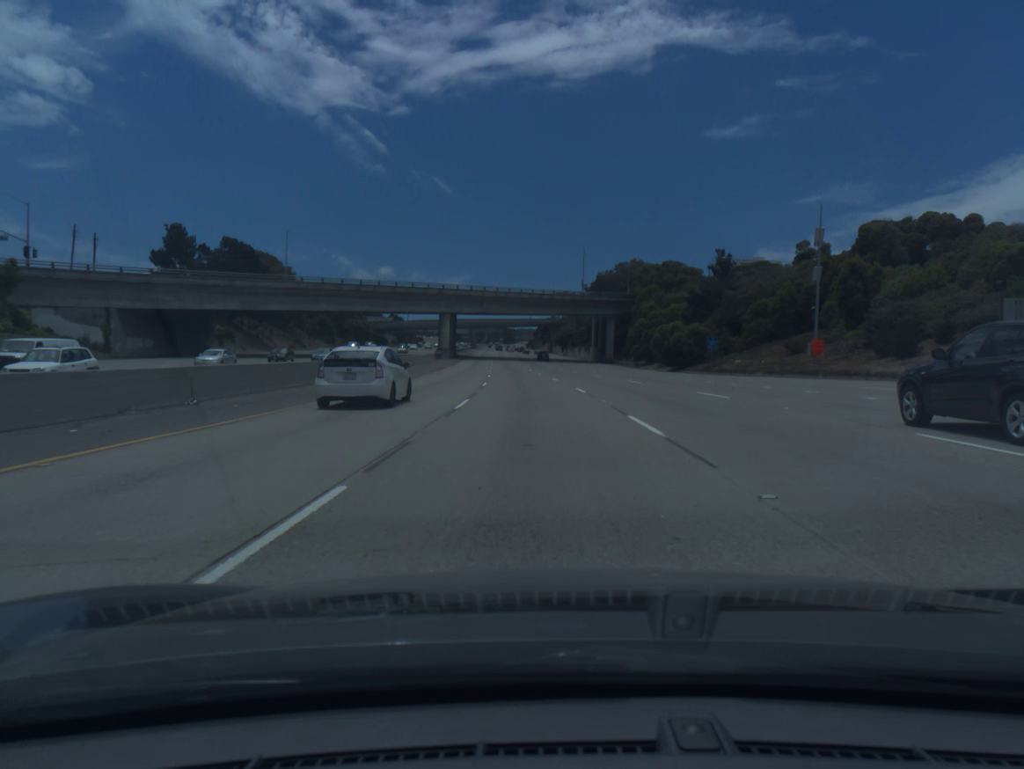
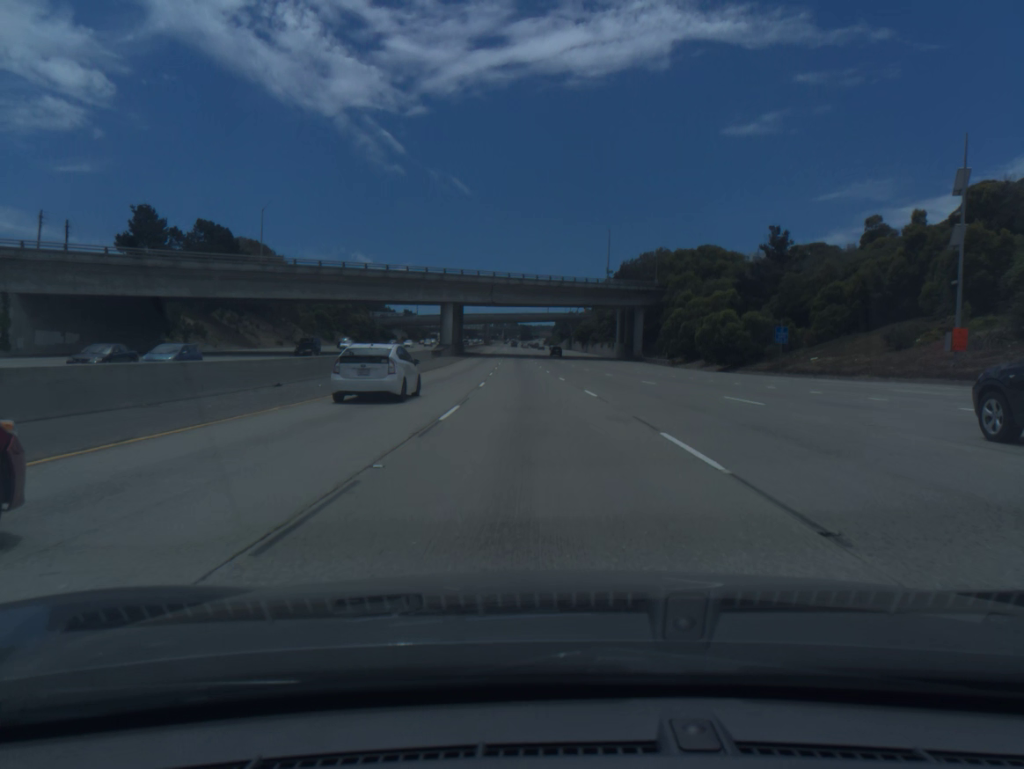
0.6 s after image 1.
(-0.2, +18.1) m; -1°
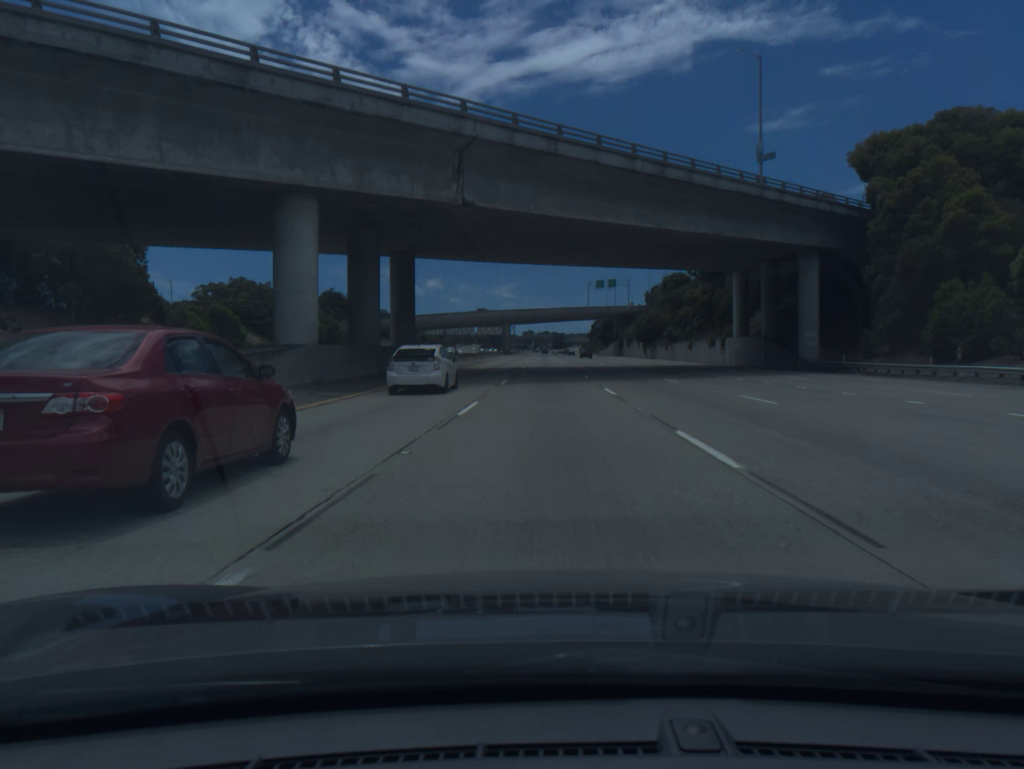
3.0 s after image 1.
(-2.2, +72.6) m; -2°
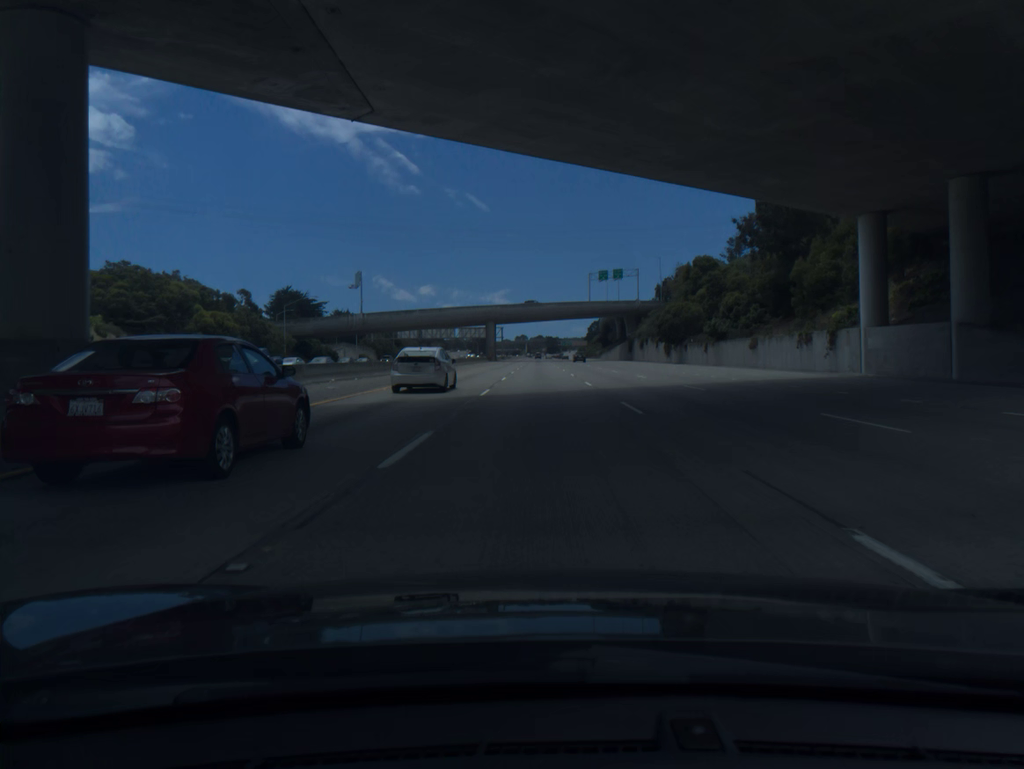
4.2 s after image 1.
(+0.1, +36.2) m; 0°
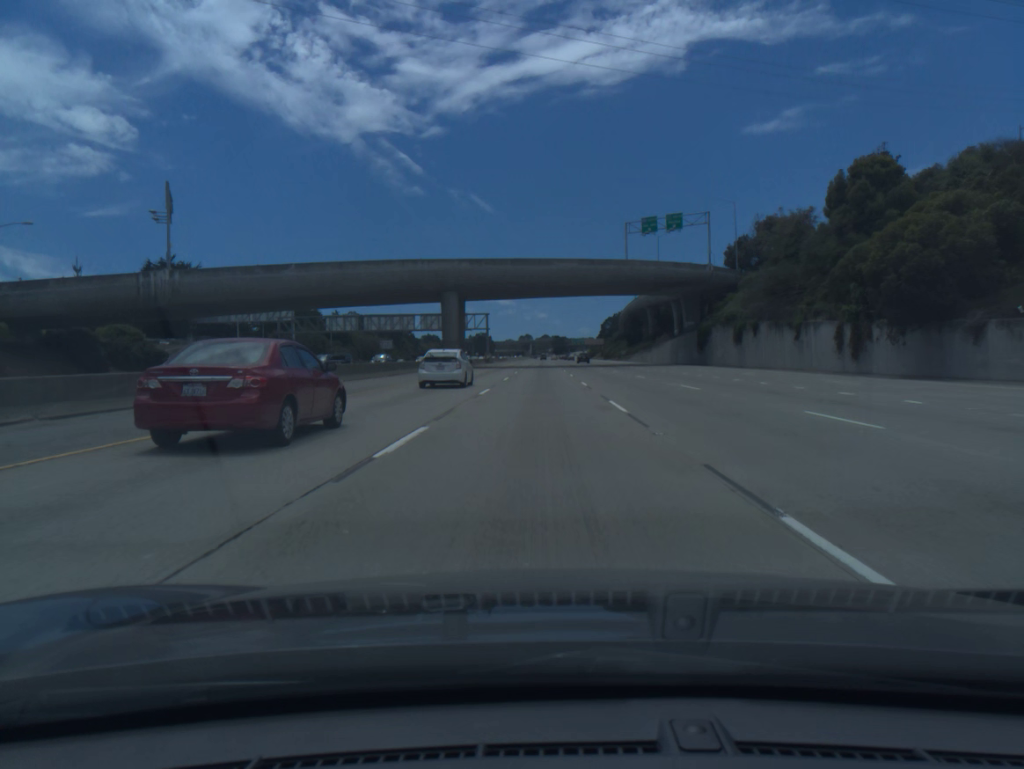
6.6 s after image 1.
(-0.2, +72.3) m; 0°
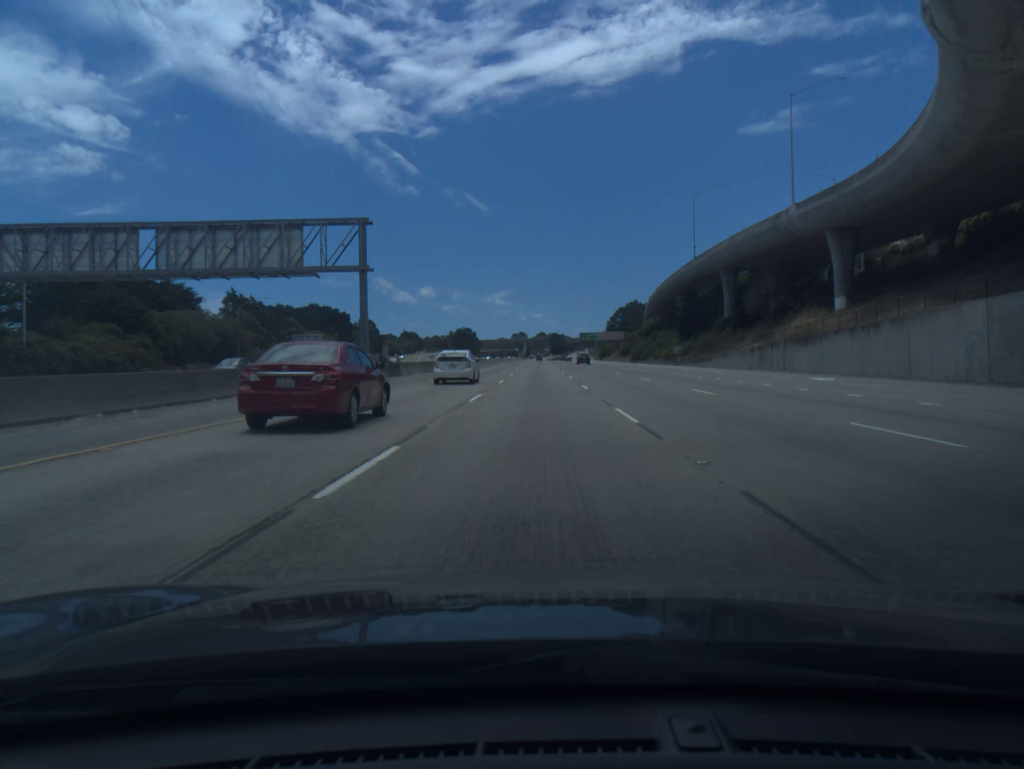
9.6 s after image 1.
(+0.1, +90.6) m; 0°
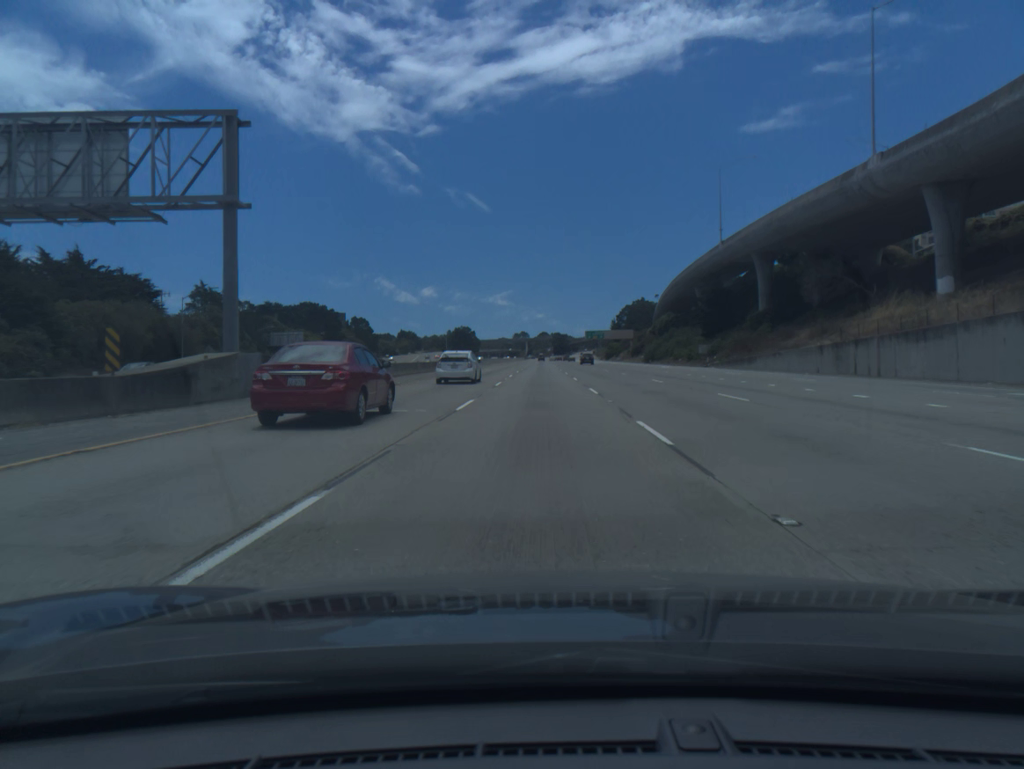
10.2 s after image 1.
(0.0, +18.2) m; 0°
